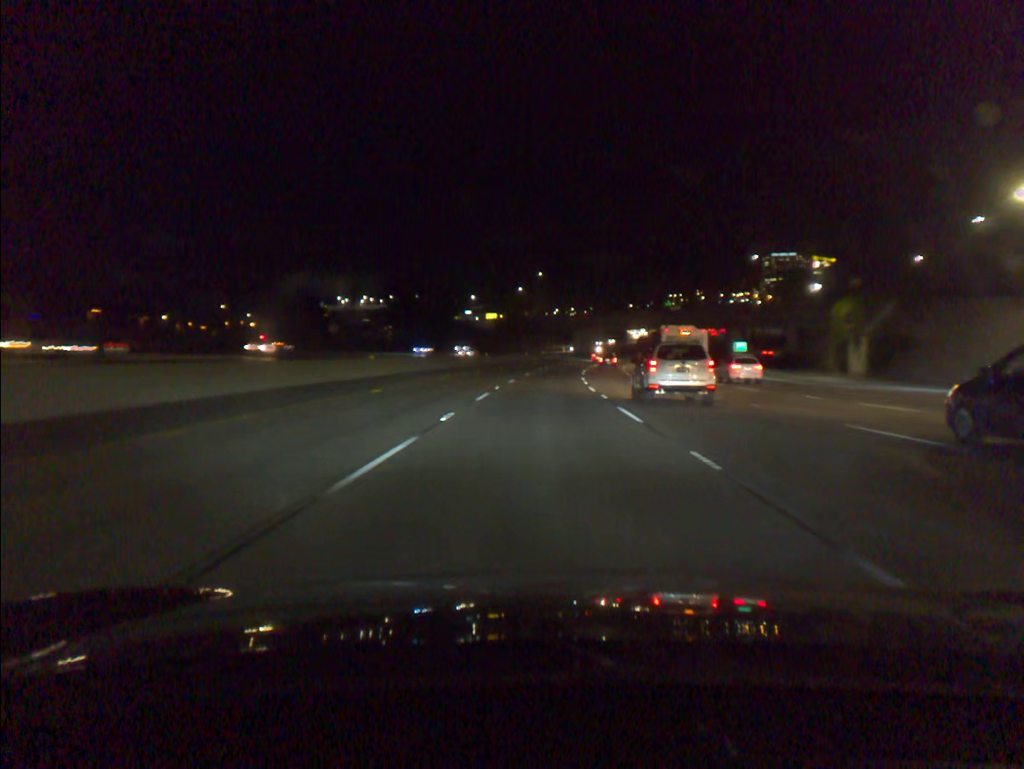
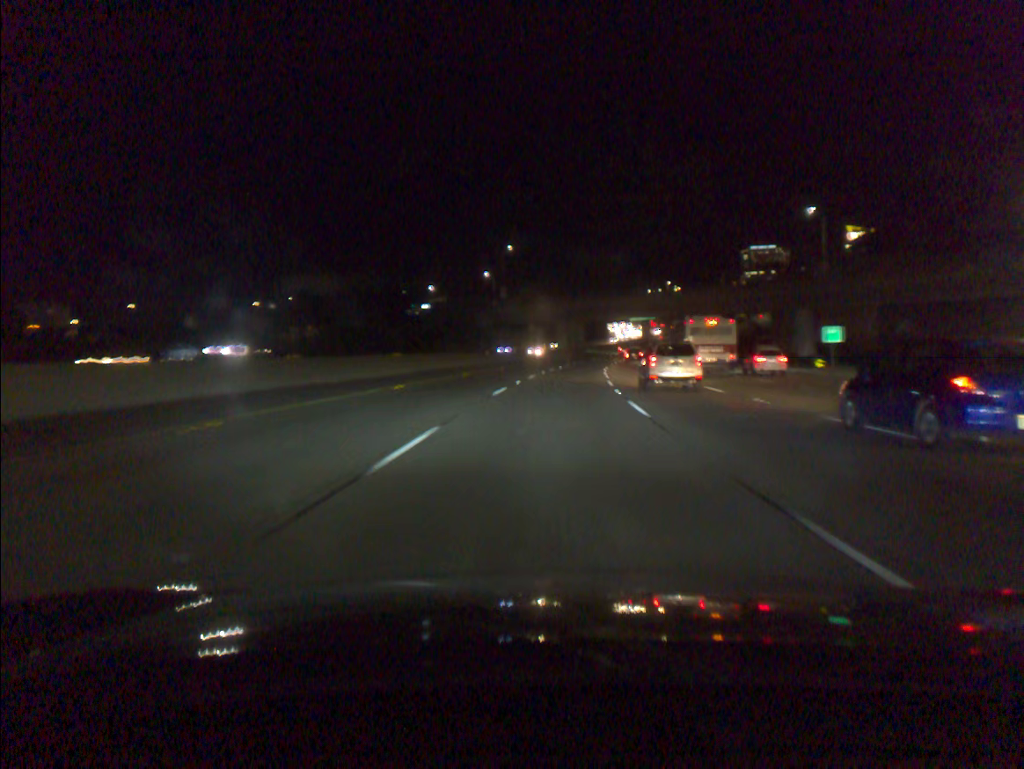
(+0.4, +42.8) m; +2°
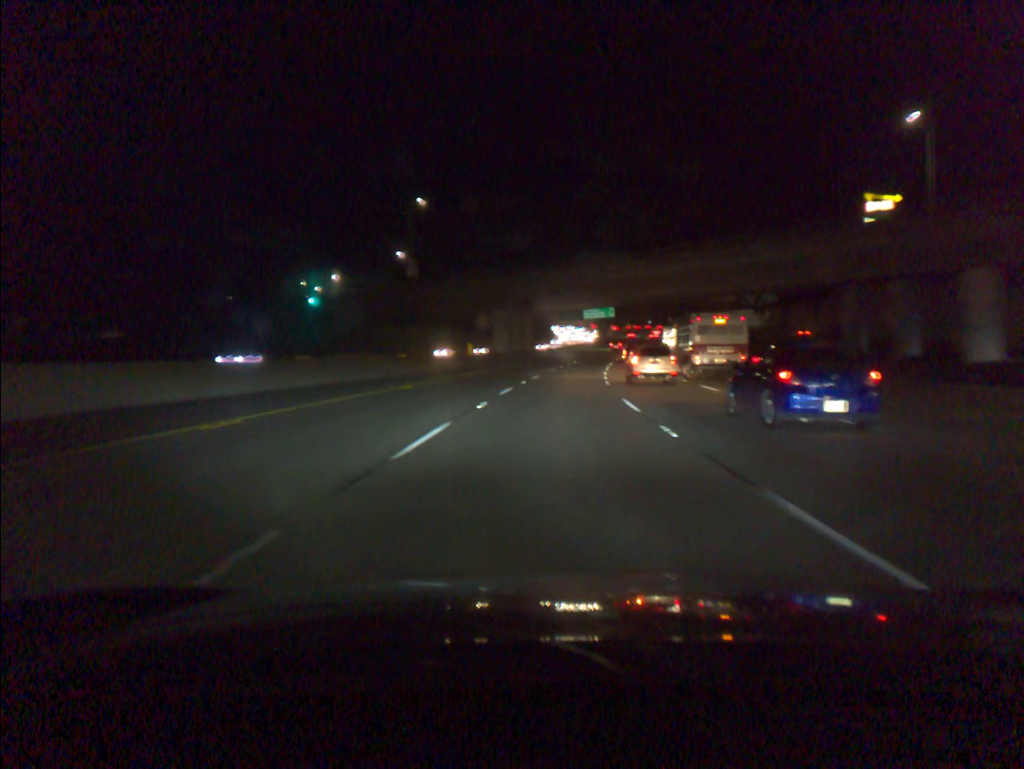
(+1.5, +42.7) m; +4°
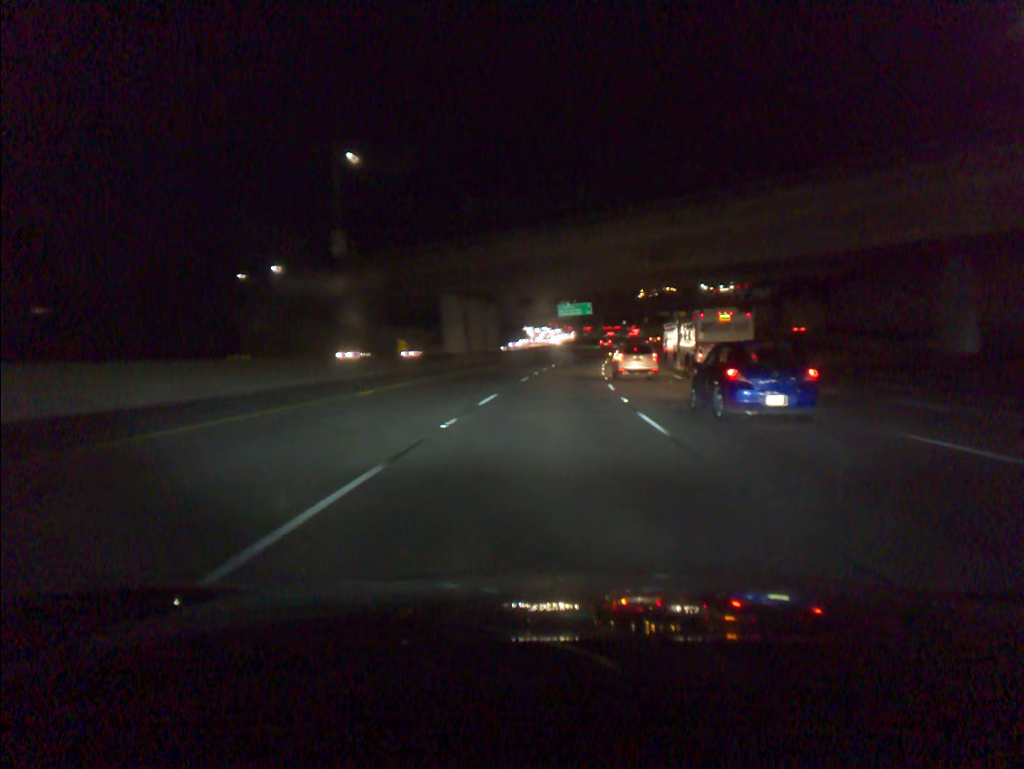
(+0.4, +19.8) m; +2°
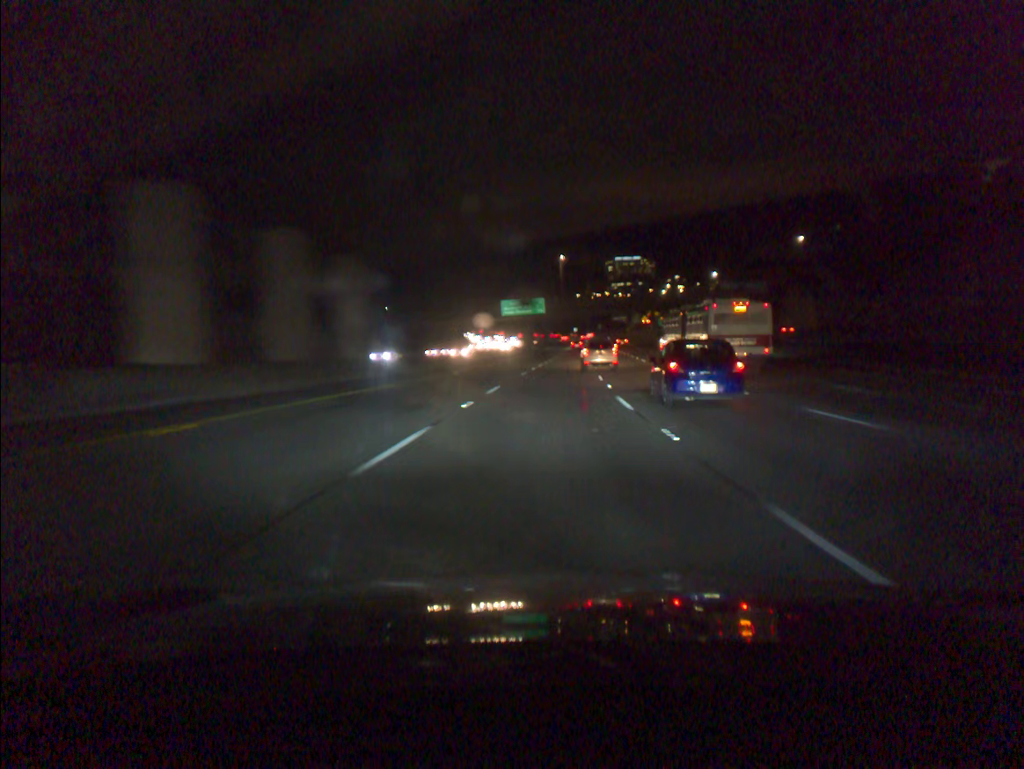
(+1.3, +39.5) m; +4°
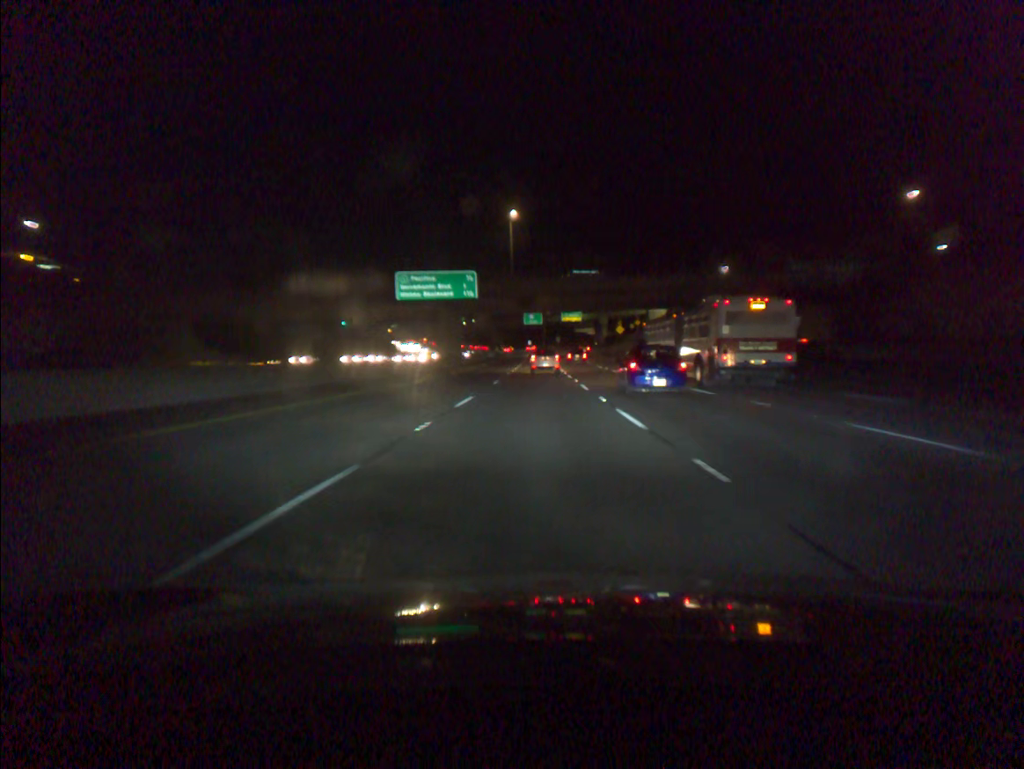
(+2.5, +61.9) m; +3°
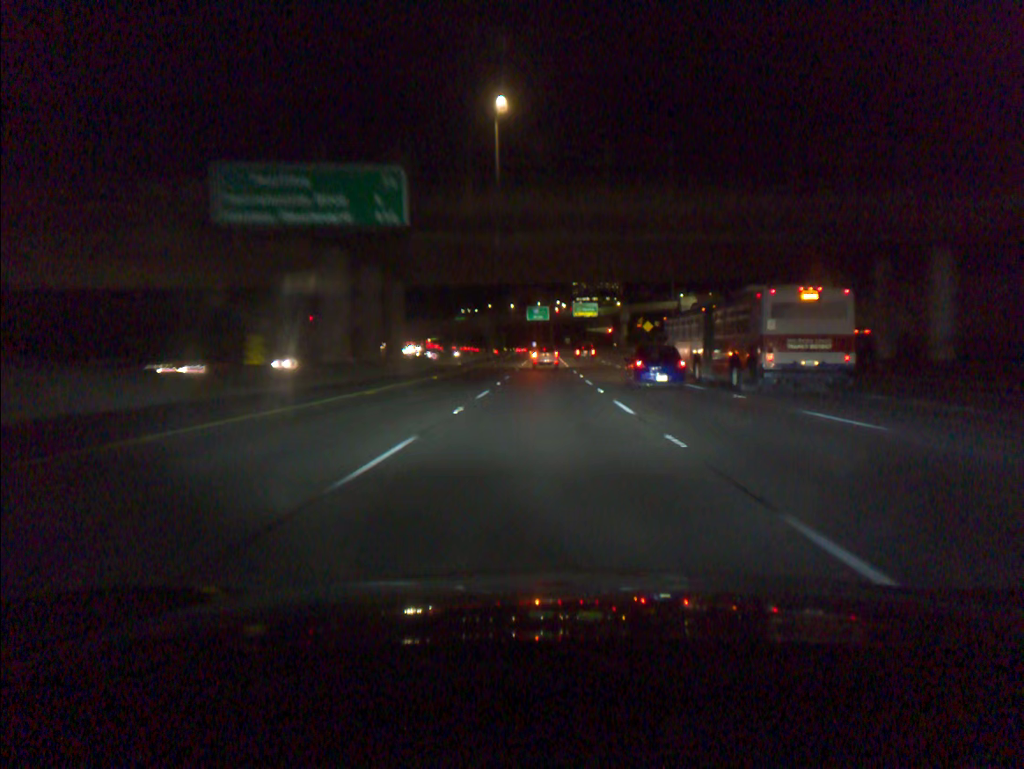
(-0.1, +40.7) m; 0°
